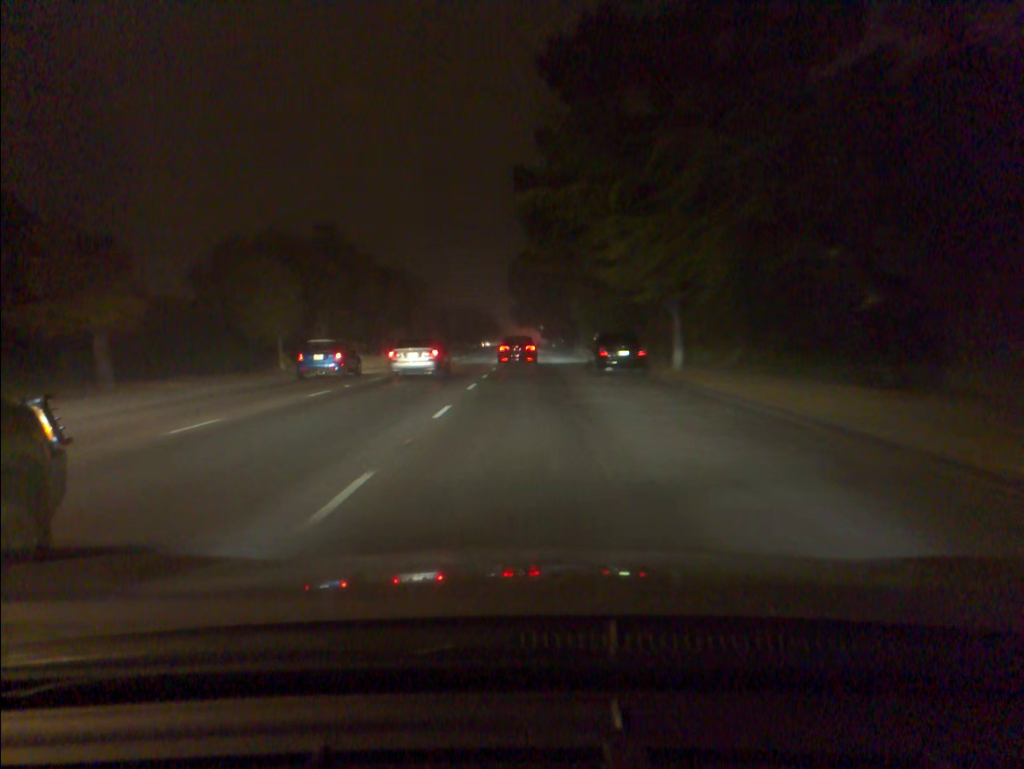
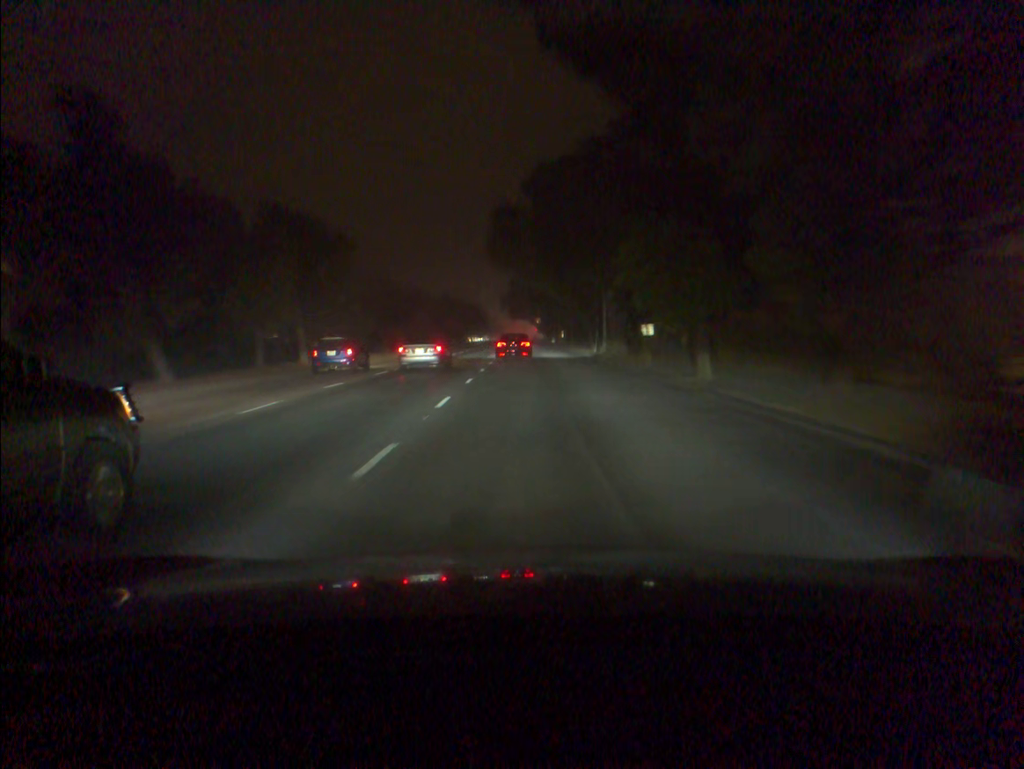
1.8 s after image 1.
(+0.1, +26.0) m; 0°
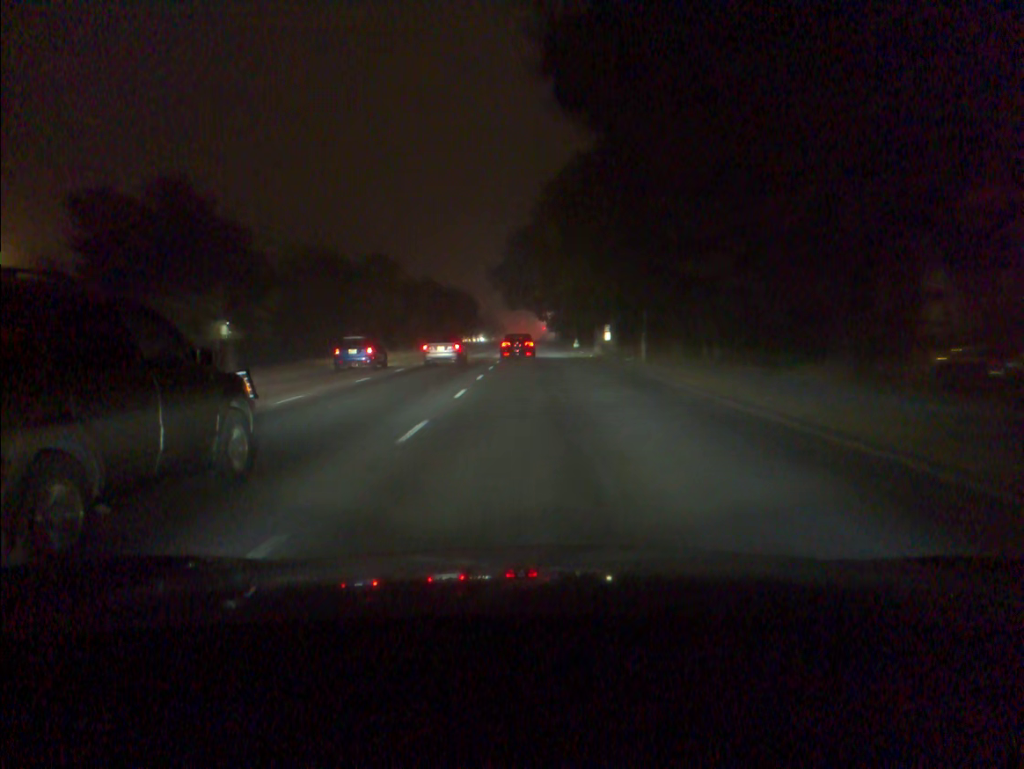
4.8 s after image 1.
(-0.2, +48.2) m; 0°
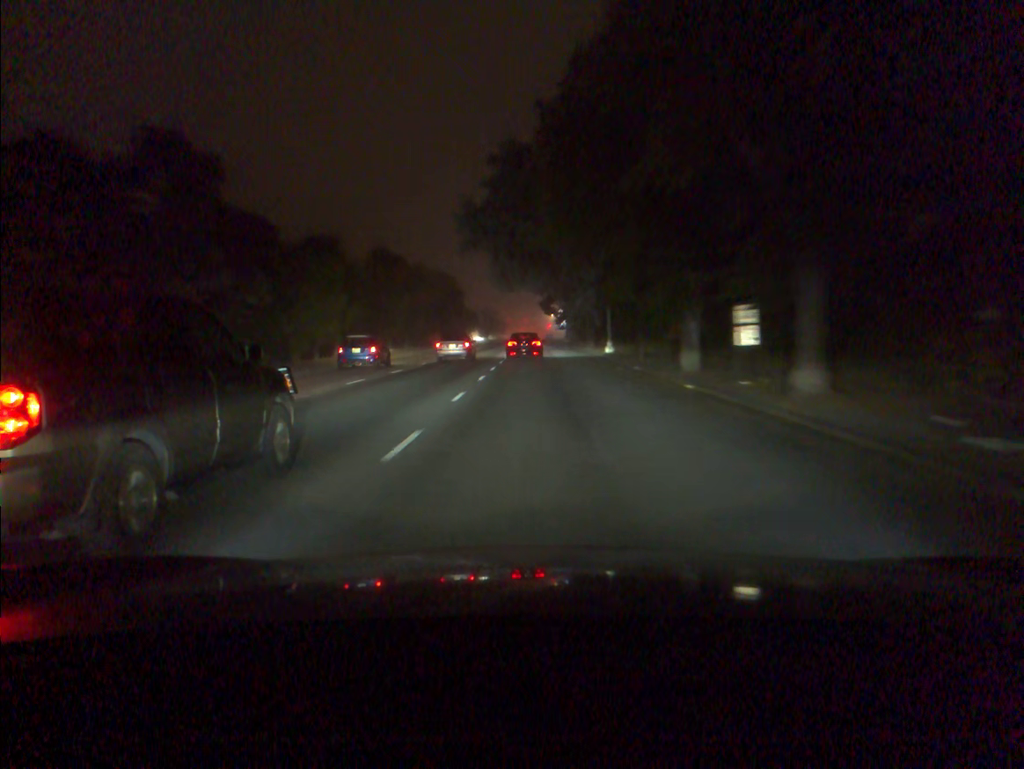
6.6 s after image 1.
(-0.1, +30.7) m; 0°
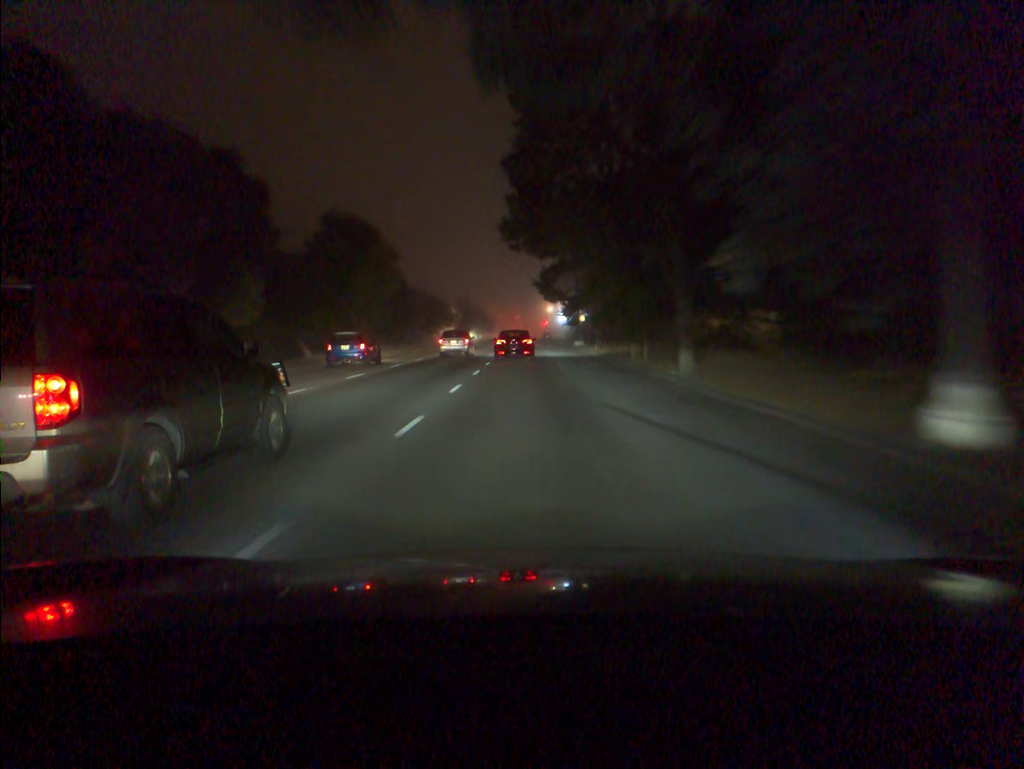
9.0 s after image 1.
(+0.3, +41.4) m; 0°
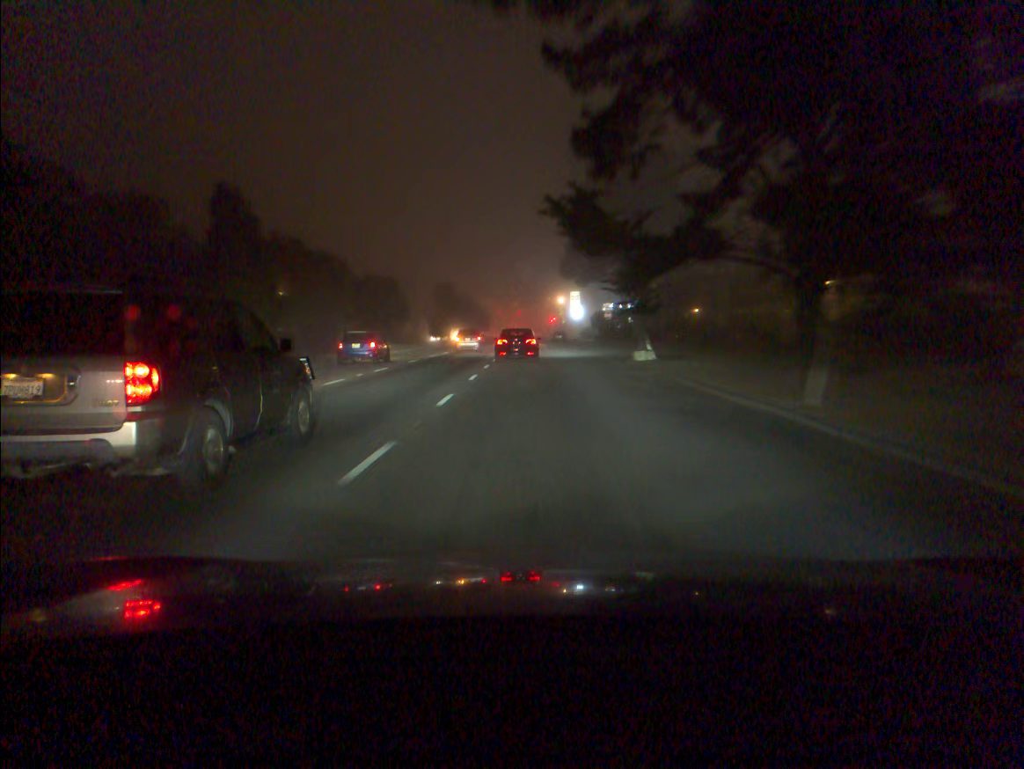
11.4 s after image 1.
(-0.2, +40.0) m; 0°
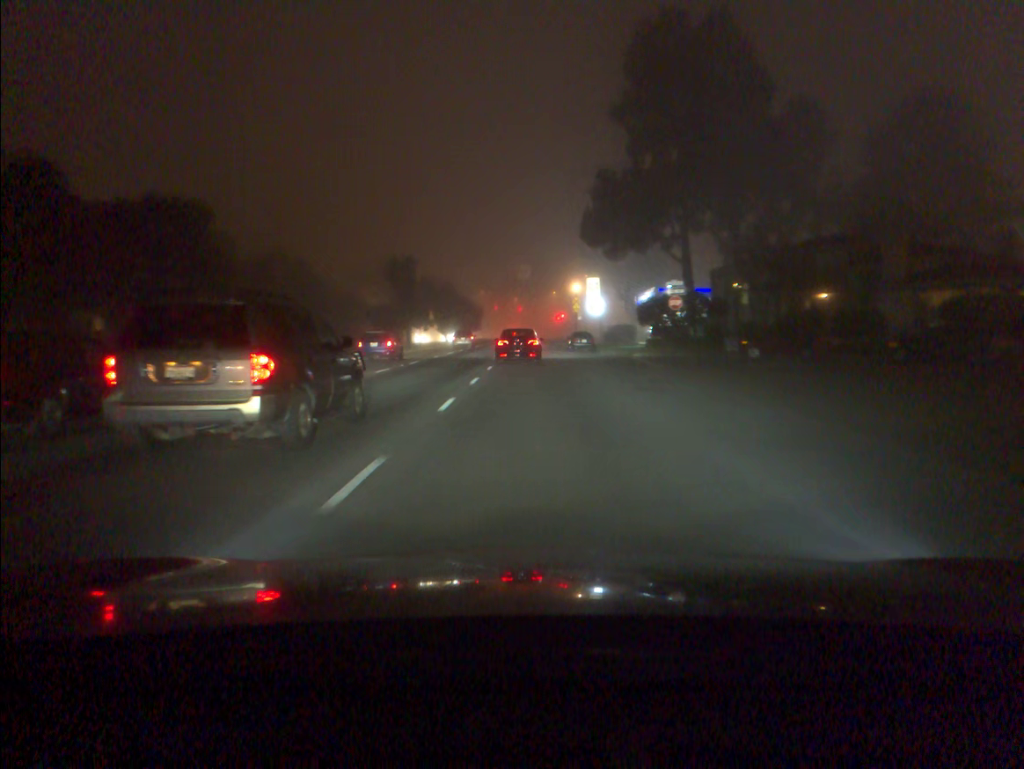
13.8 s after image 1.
(0.0, +36.8) m; 0°
